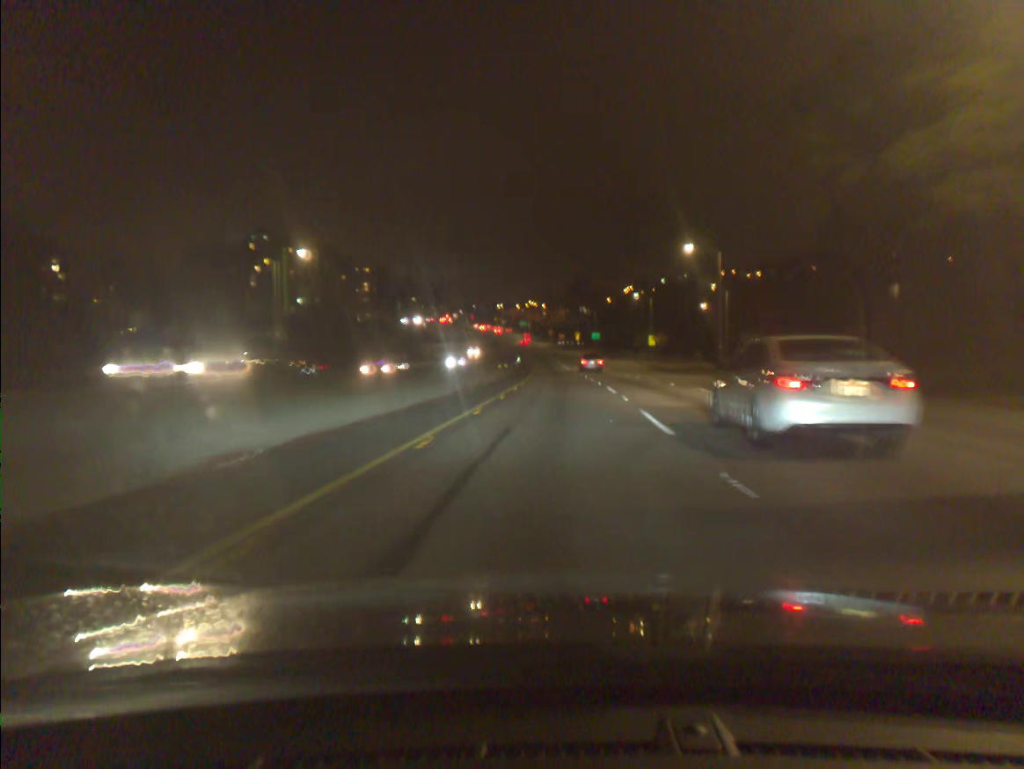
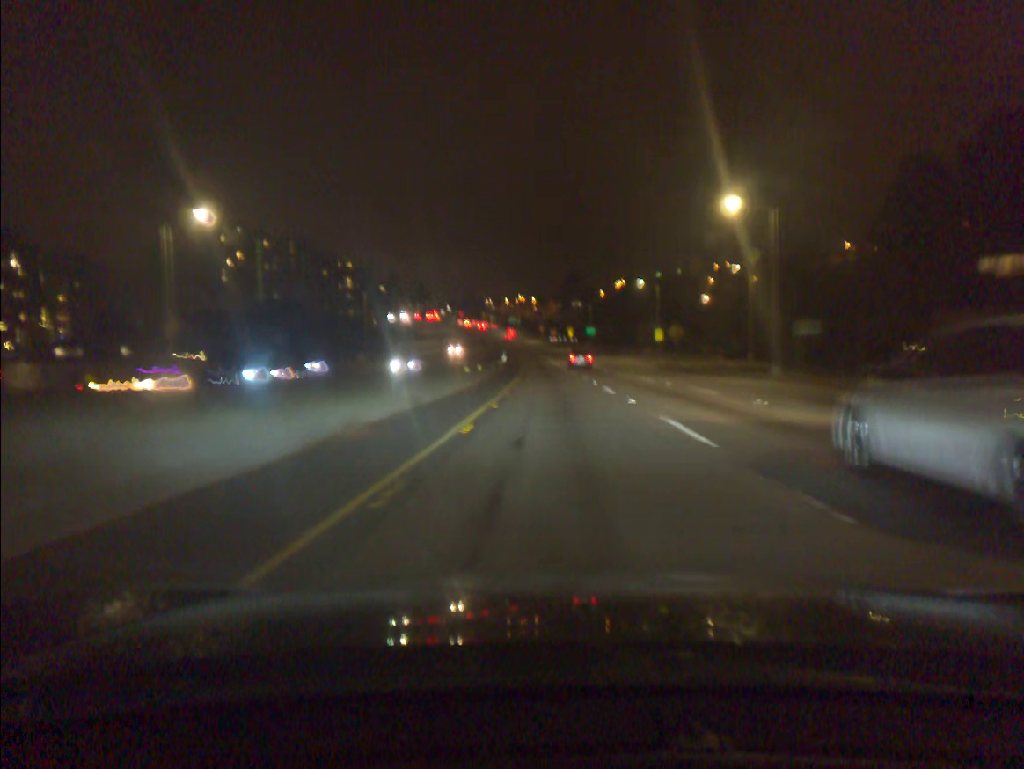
(+0.1, +15.9) m; +1°
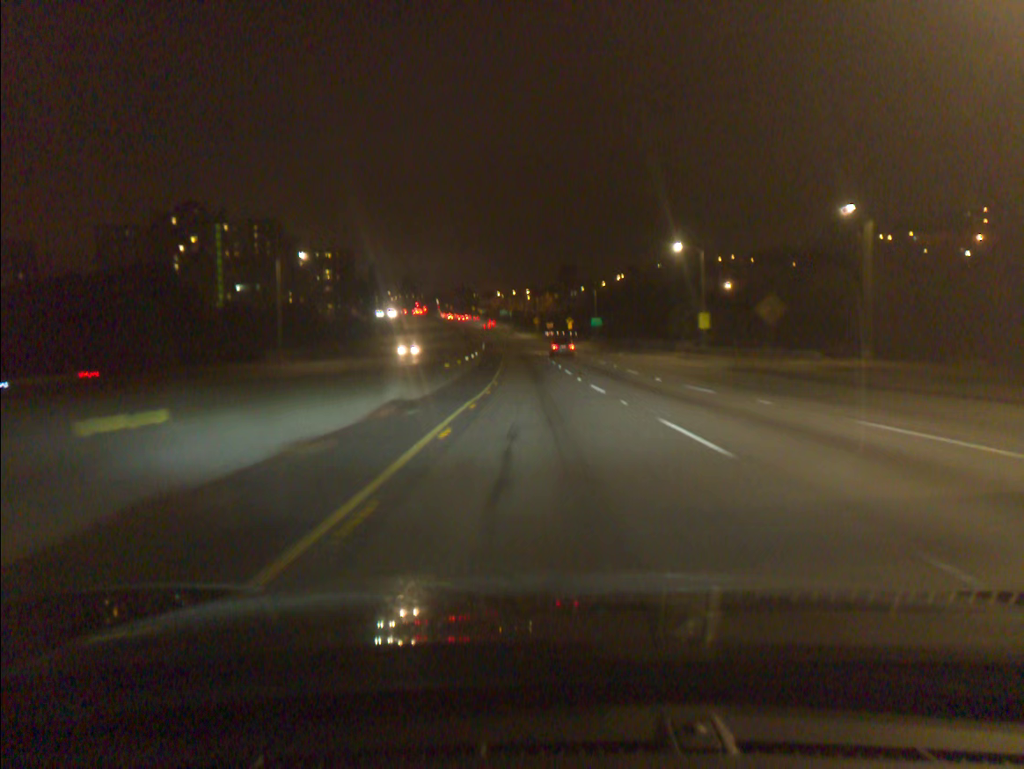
(+0.2, +31.4) m; 0°
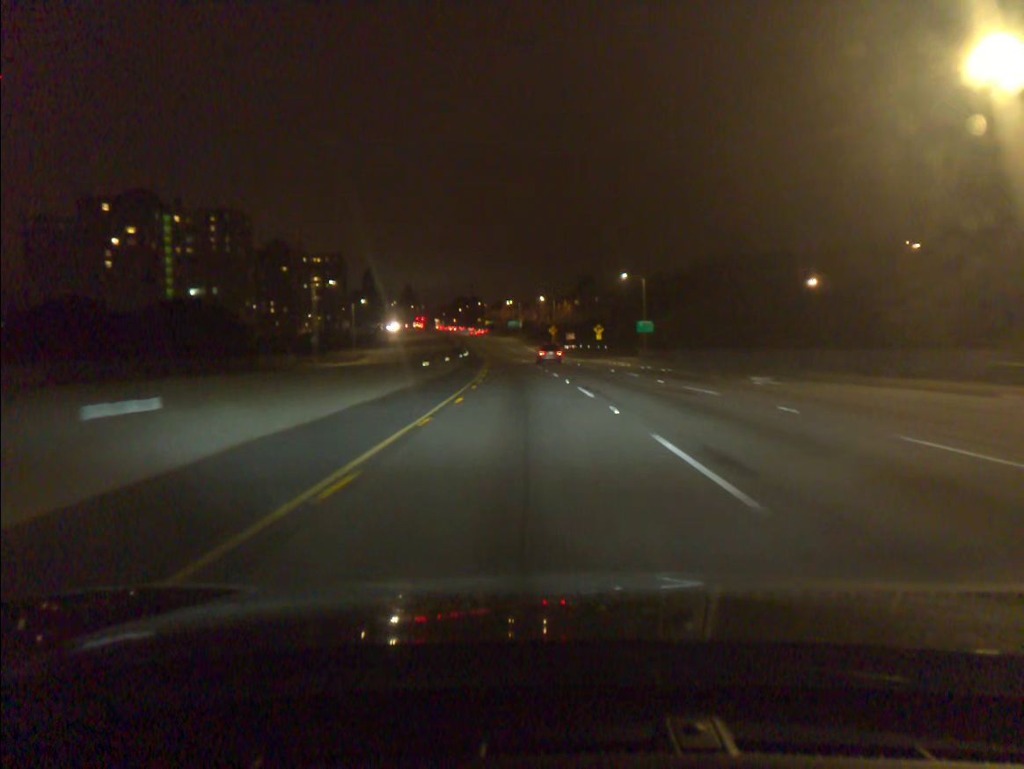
(-0.6, +46.9) m; -1°
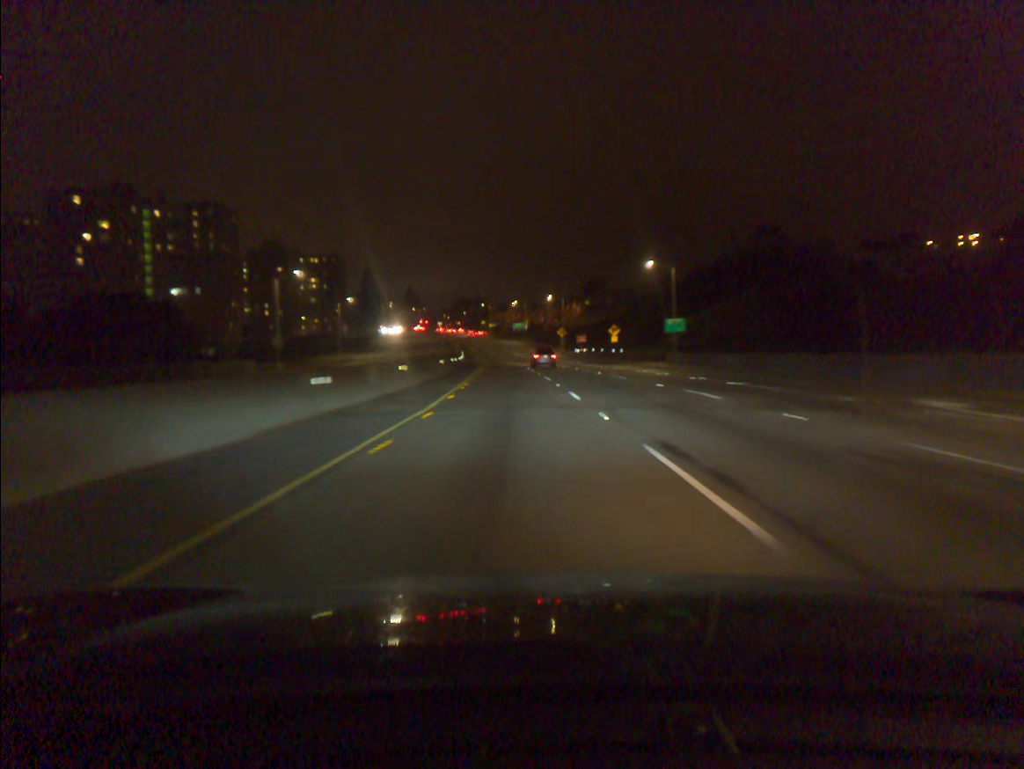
(0.0, +15.5) m; 0°
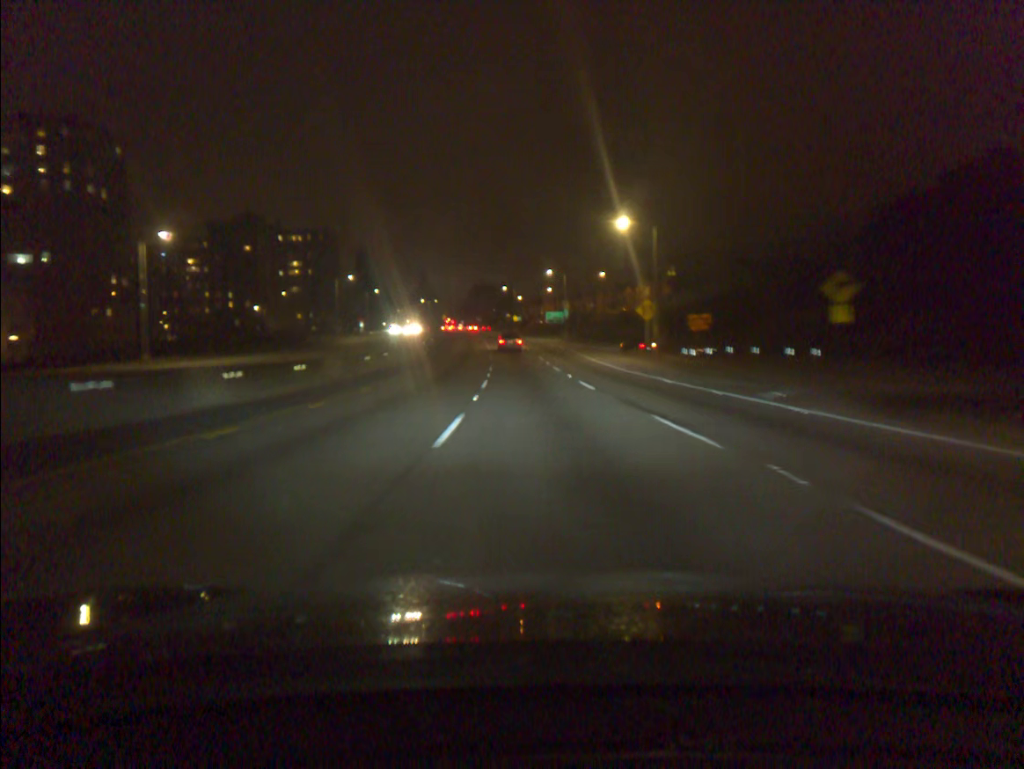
(-1.2, +76.0) m; -3°
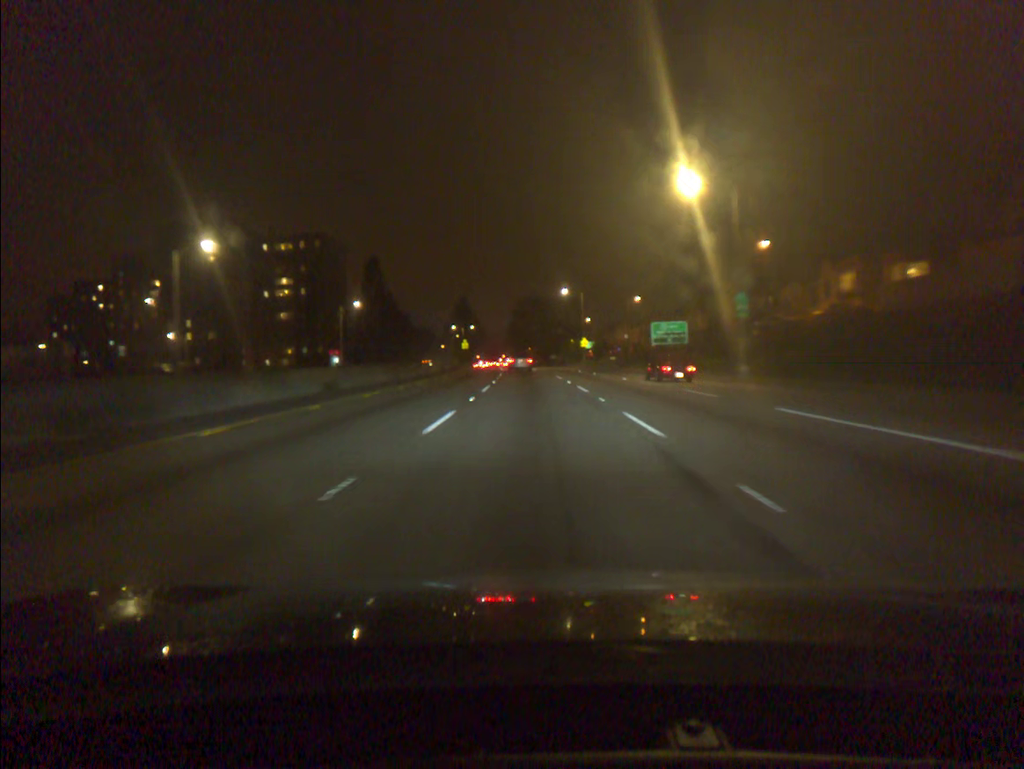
(-2.9, +72.4) m; -5°
